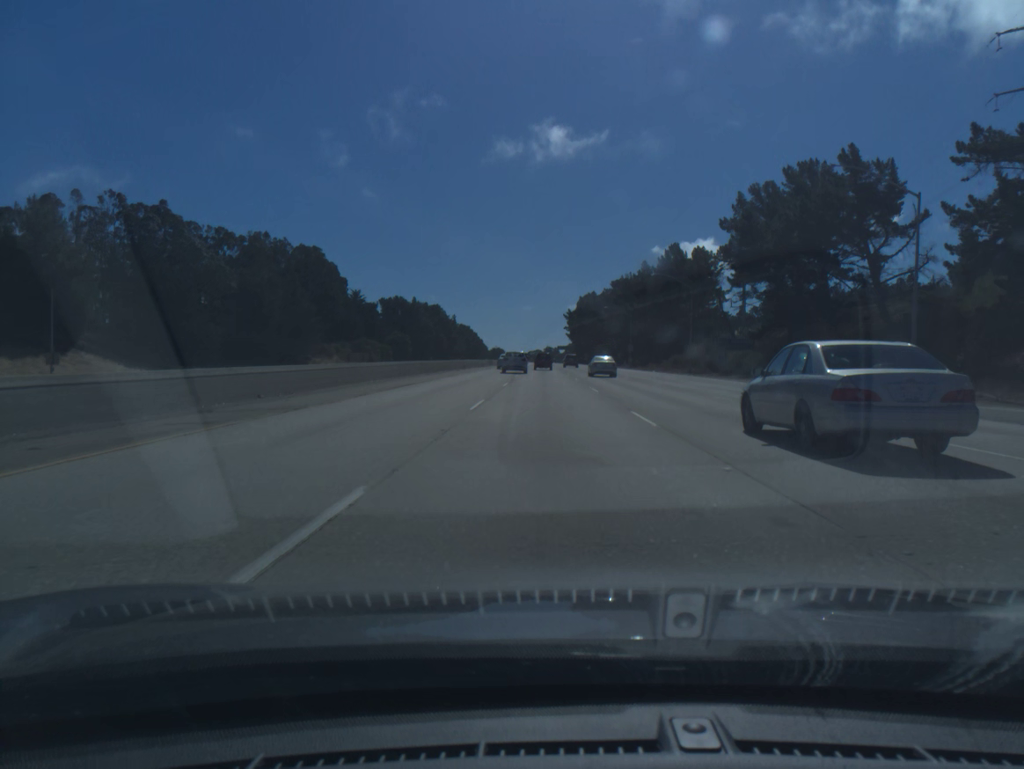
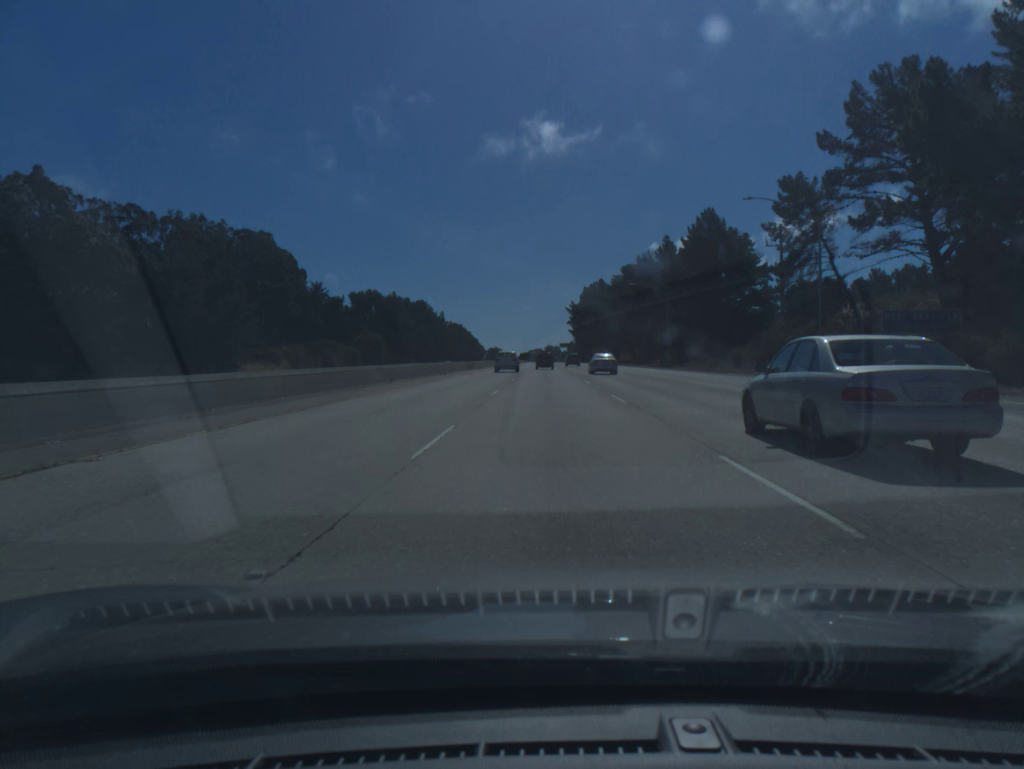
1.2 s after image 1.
(-0.1, +37.7) m; 0°
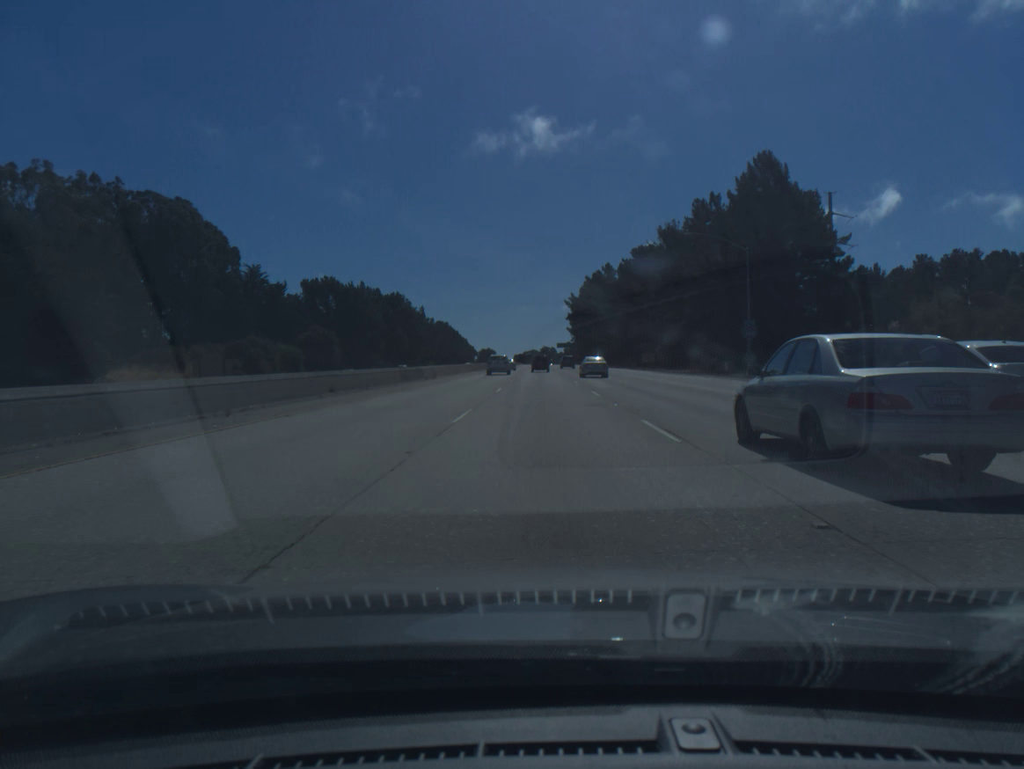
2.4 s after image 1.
(+0.1, +38.0) m; 0°
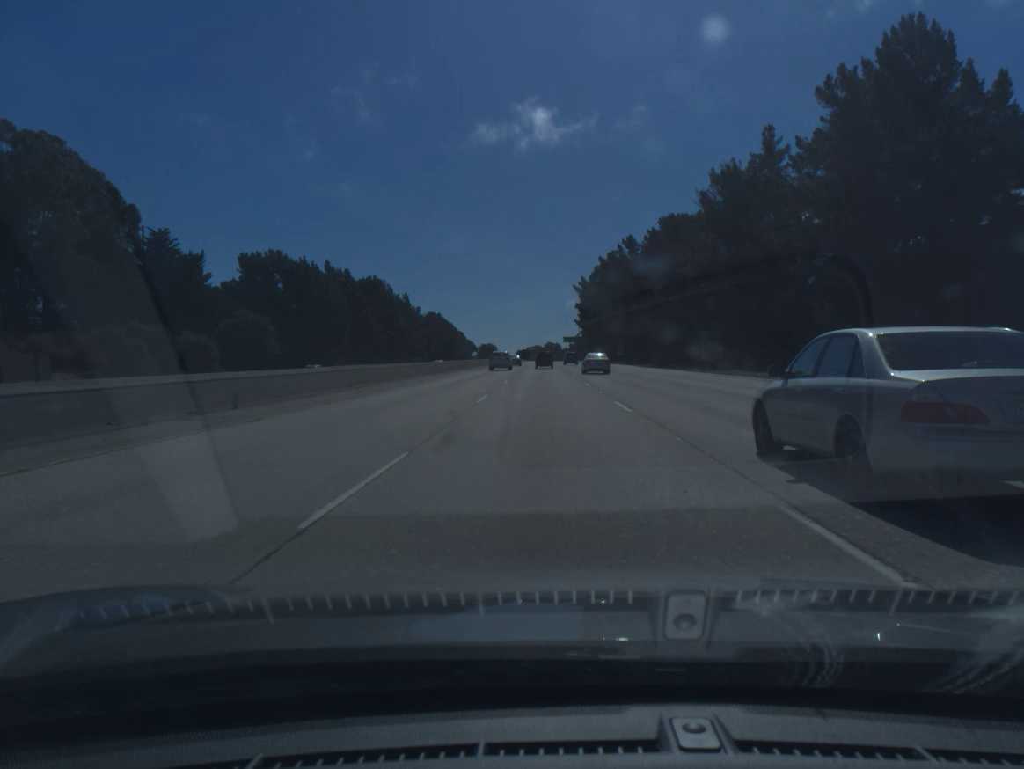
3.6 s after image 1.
(-0.1, +38.3) m; 0°
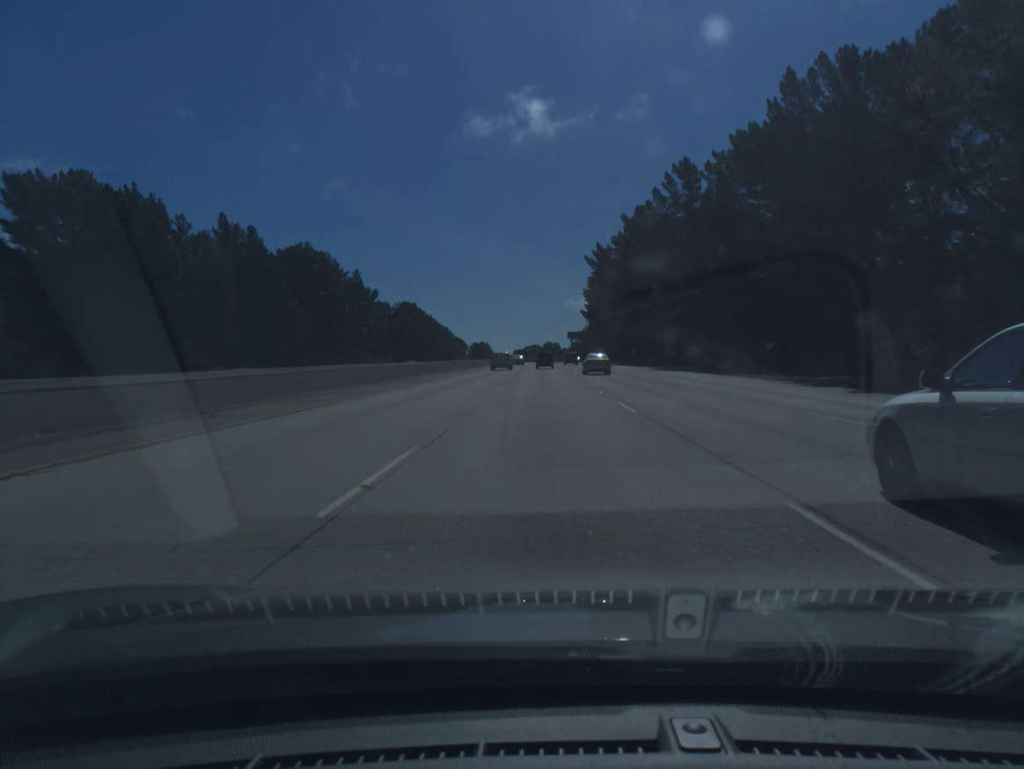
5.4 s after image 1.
(-0.1, +57.8) m; 0°
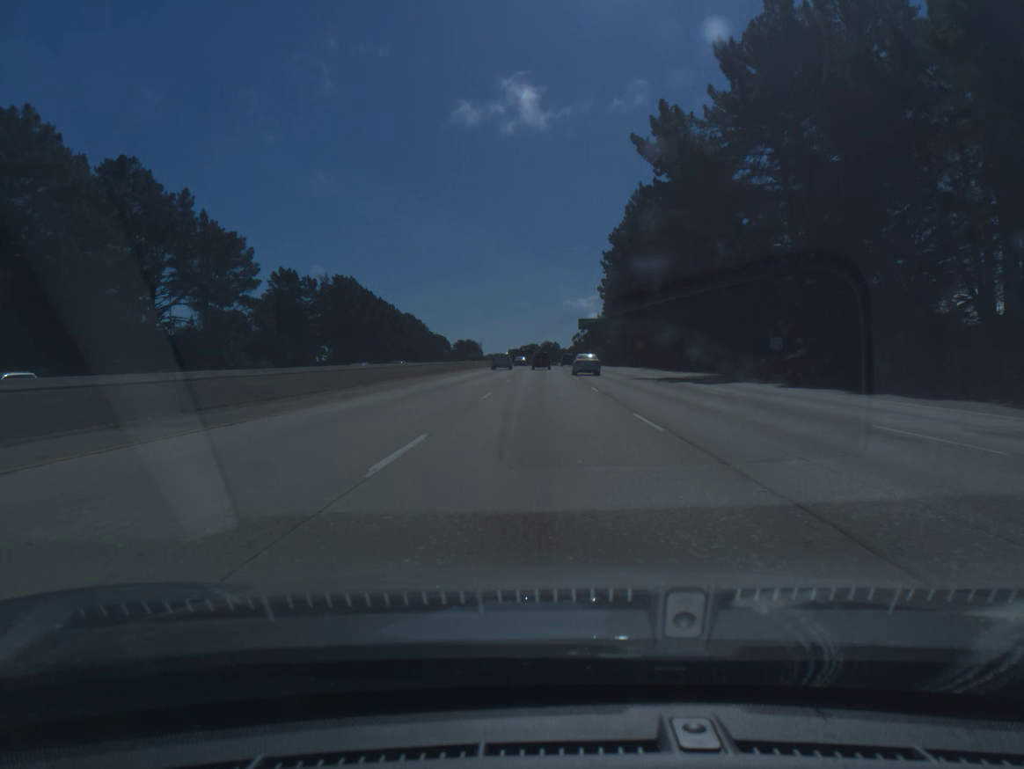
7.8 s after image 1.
(+0.2, +77.4) m; 0°
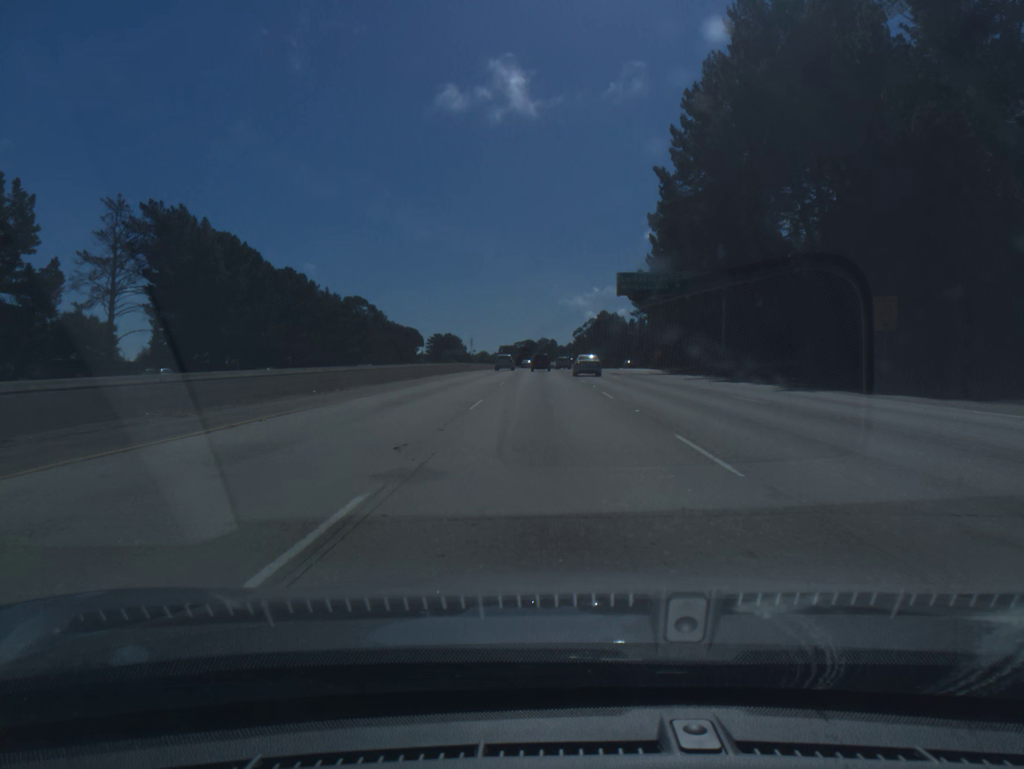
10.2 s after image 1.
(0.0, +77.3) m; 0°
